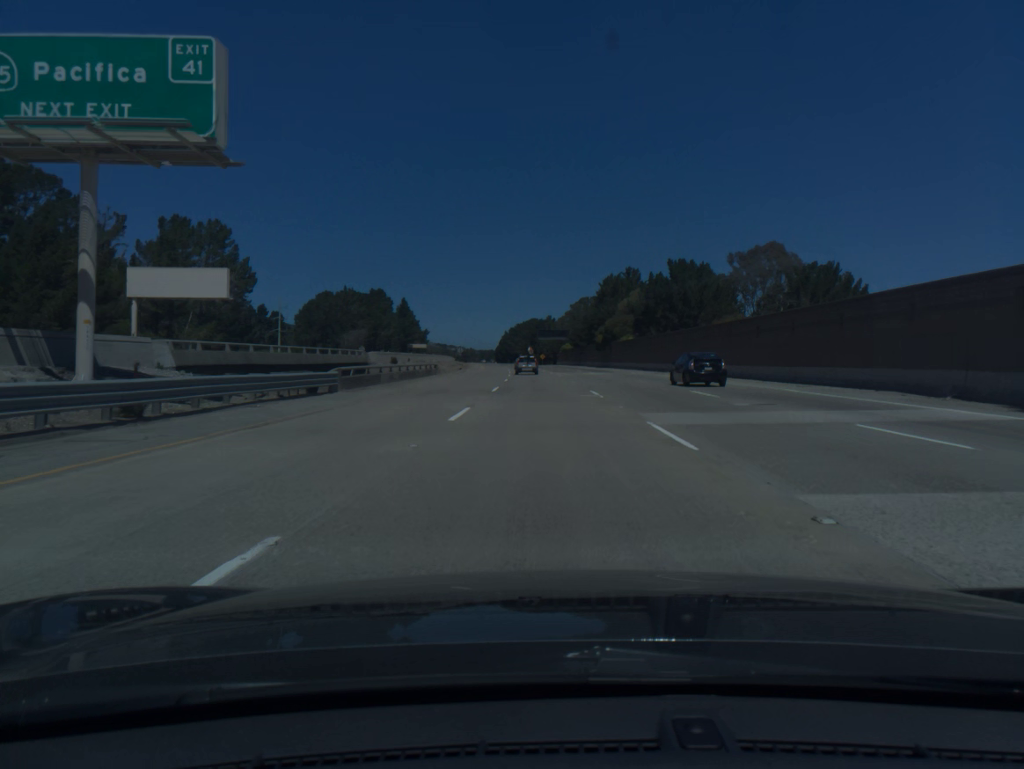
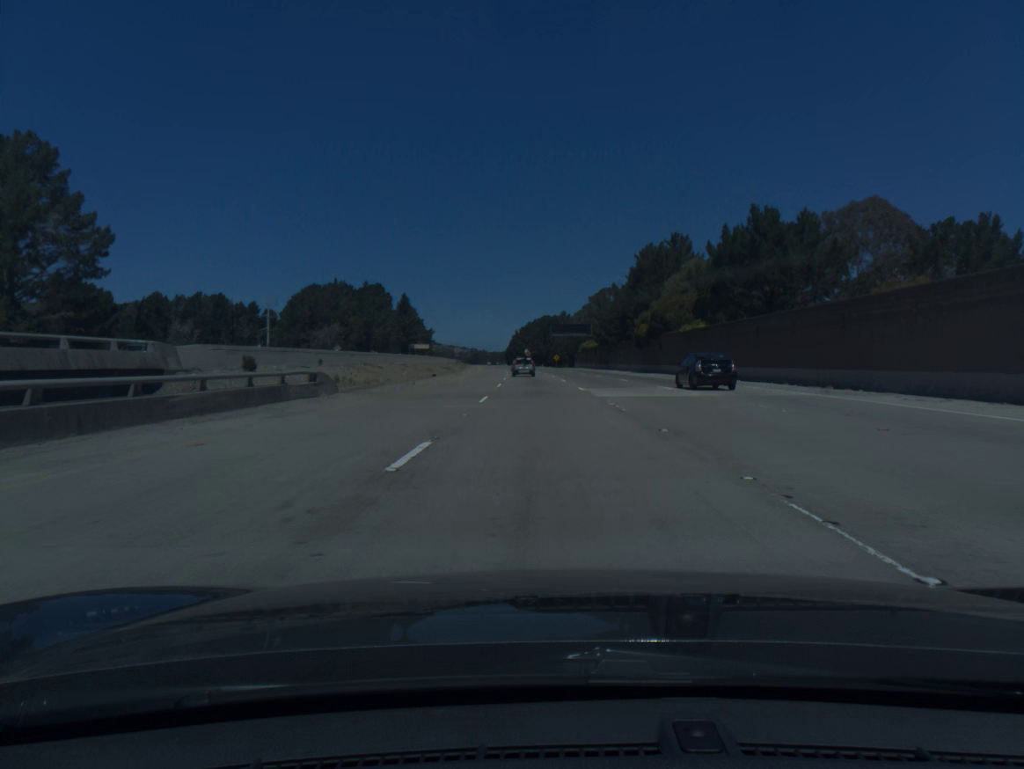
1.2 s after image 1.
(-0.2, +36.9) m; -1°
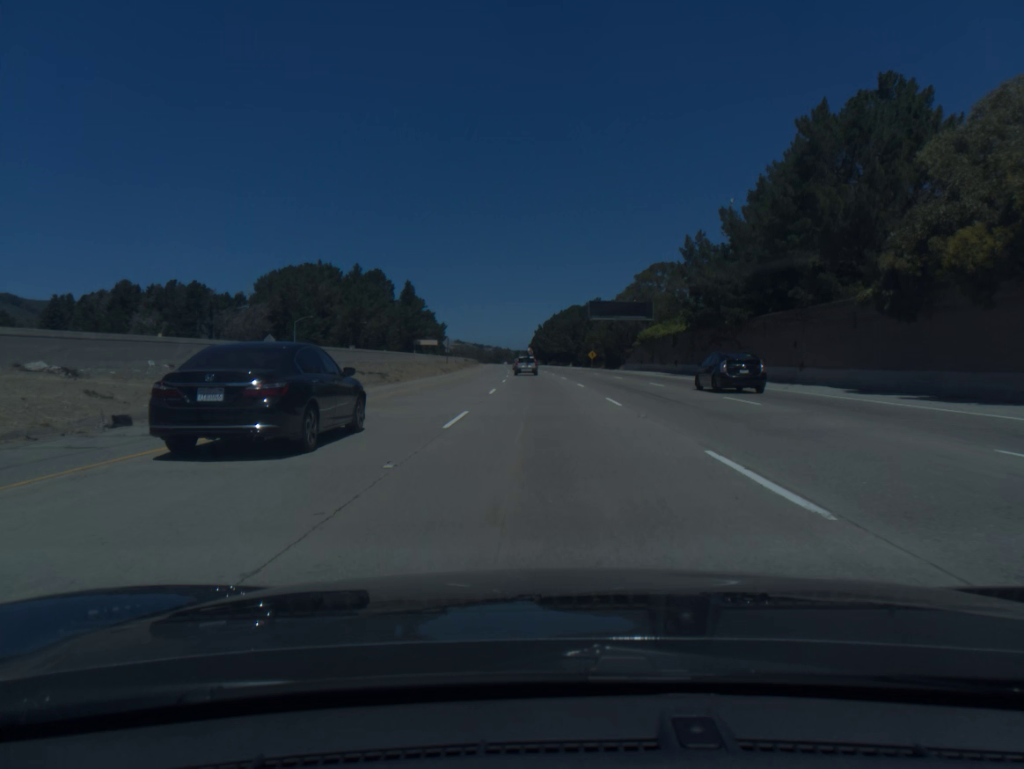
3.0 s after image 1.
(-0.9, +55.2) m; -2°
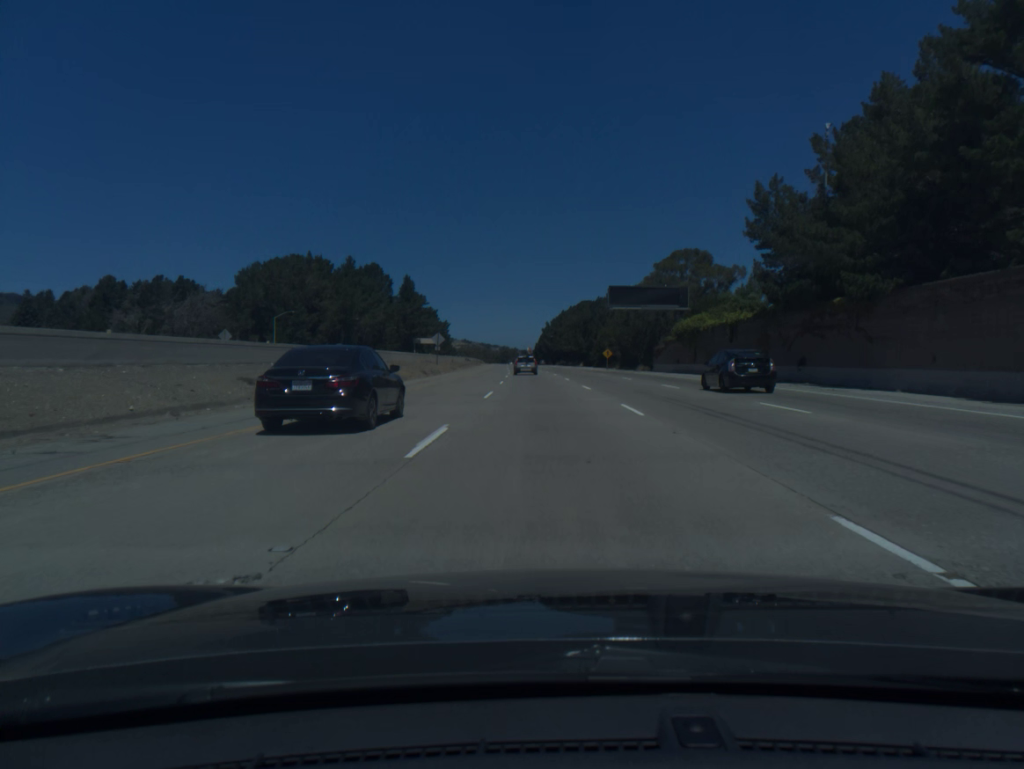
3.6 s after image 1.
(-0.1, +18.3) m; -1°
